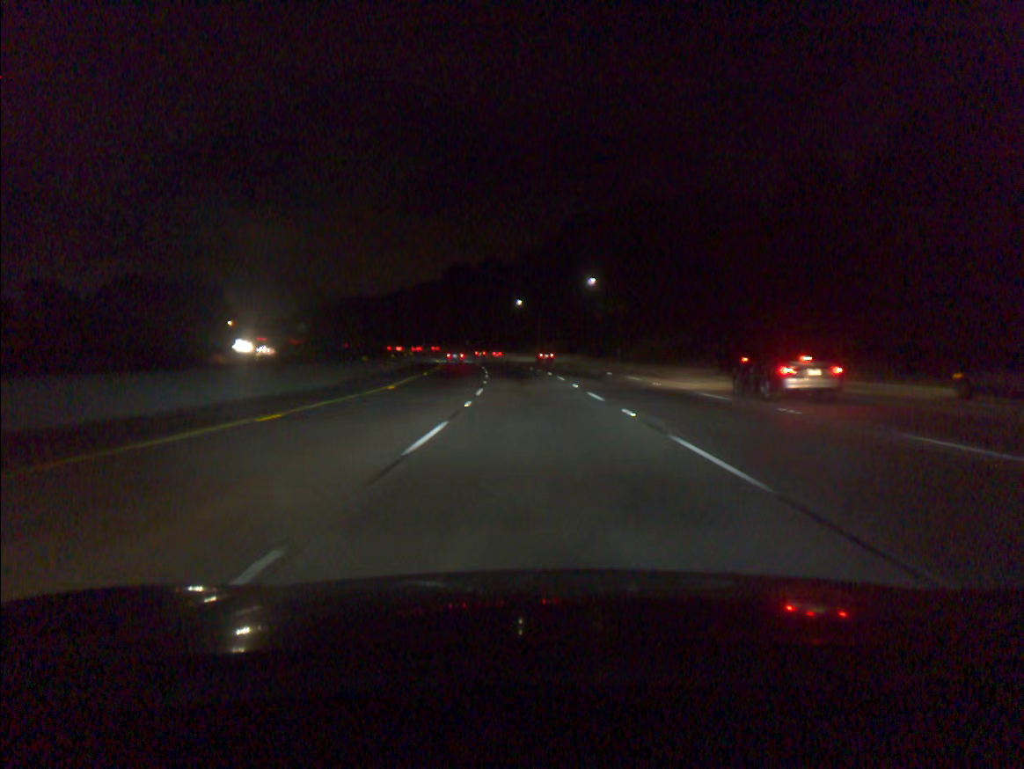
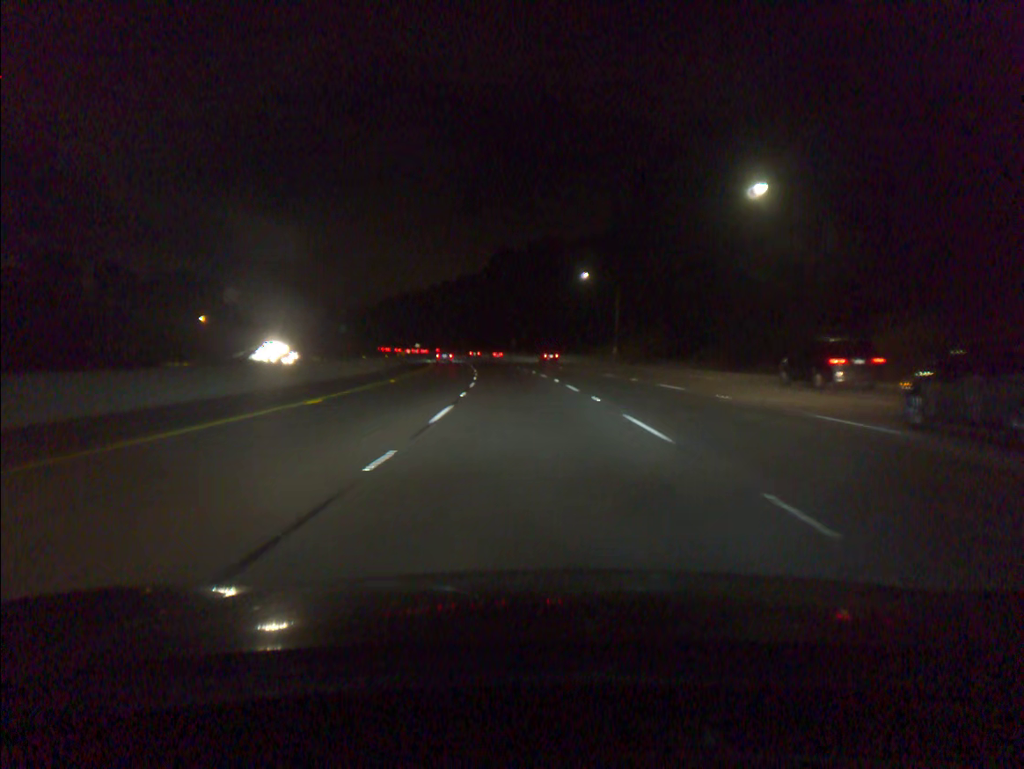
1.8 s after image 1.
(-2.0, +54.4) m; -4°
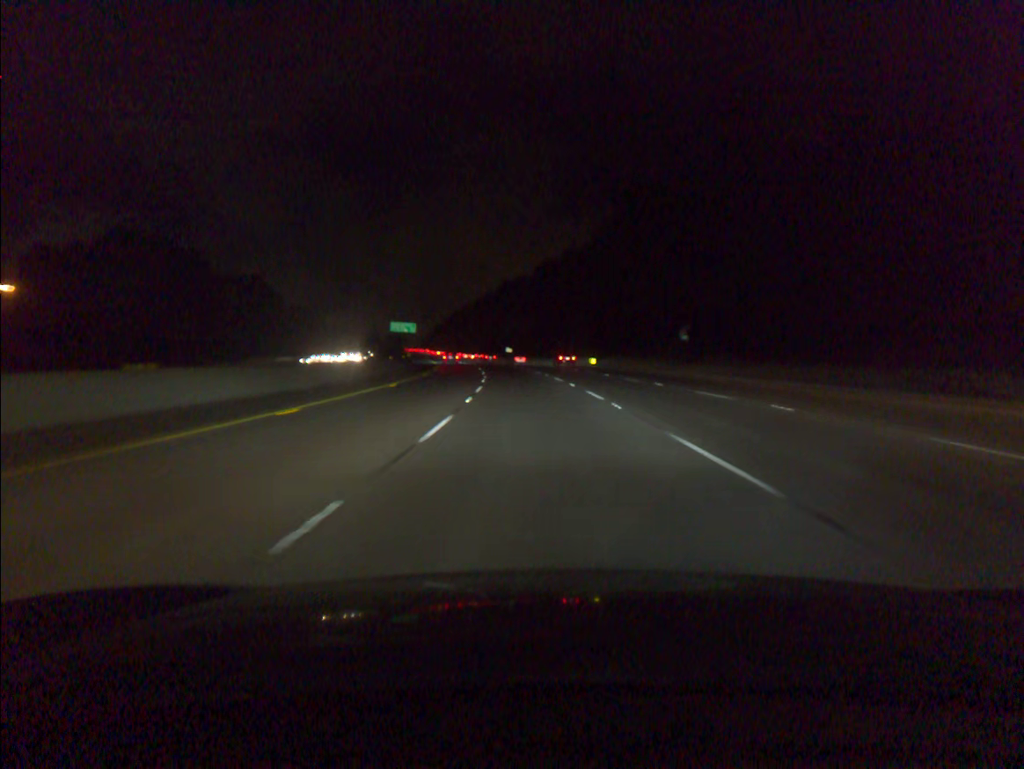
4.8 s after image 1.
(-7.1, +90.7) m; -9°
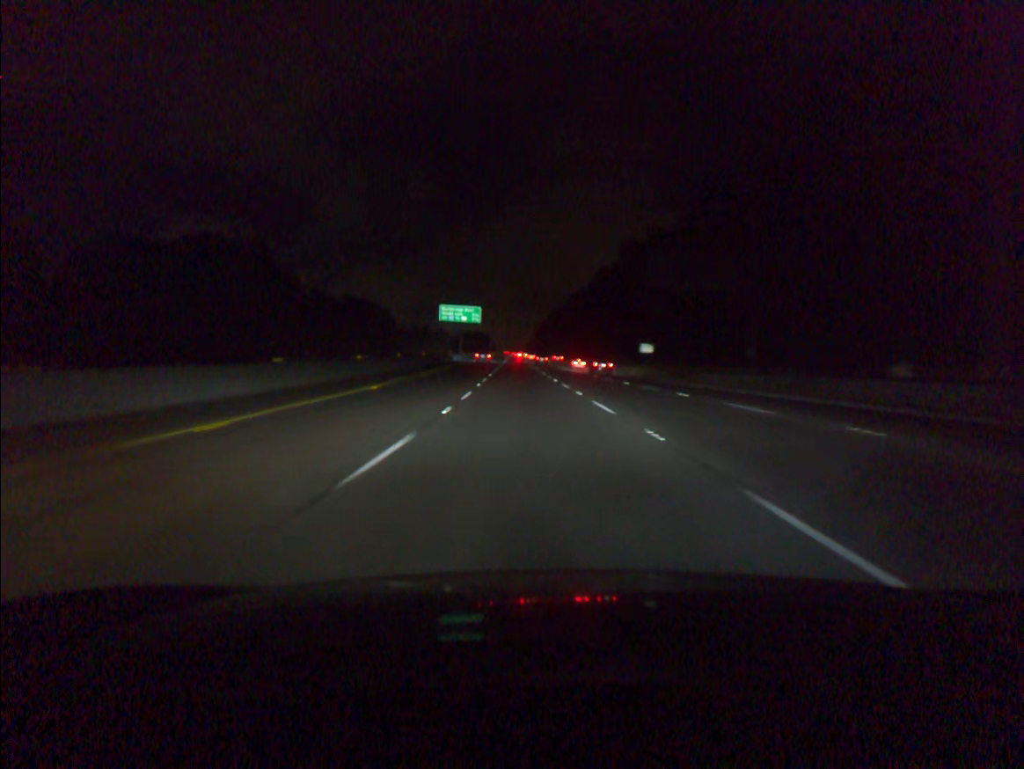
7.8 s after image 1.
(-6.2, +91.2) m; -8°
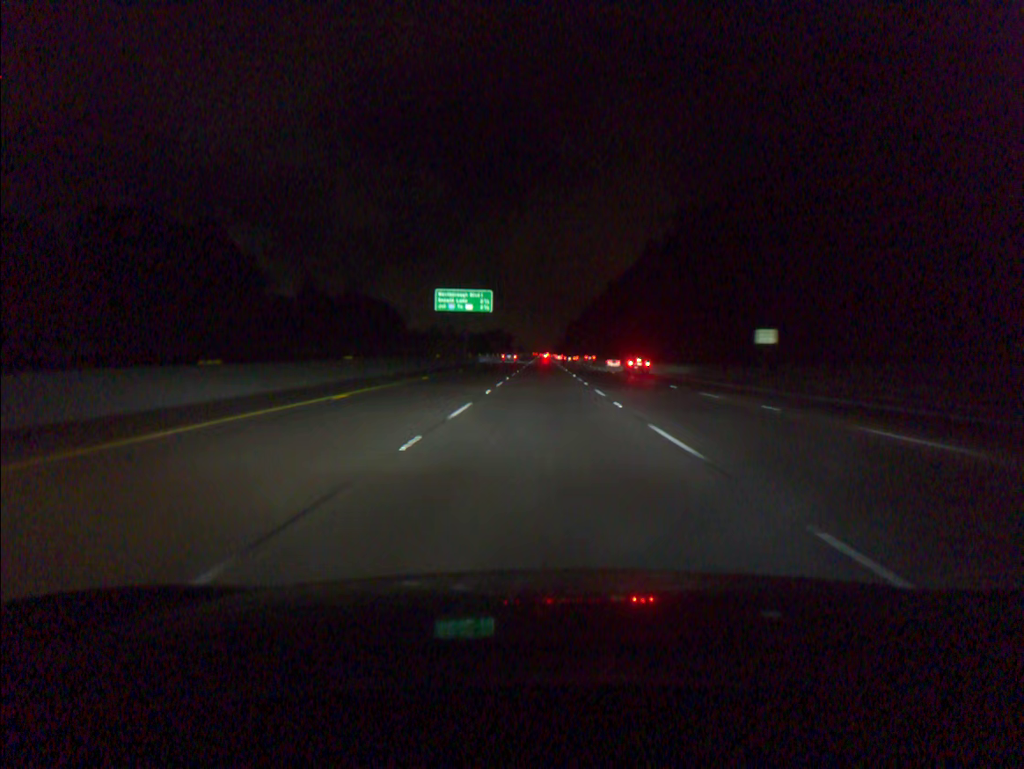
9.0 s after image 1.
(-0.8, +36.6) m; -2°
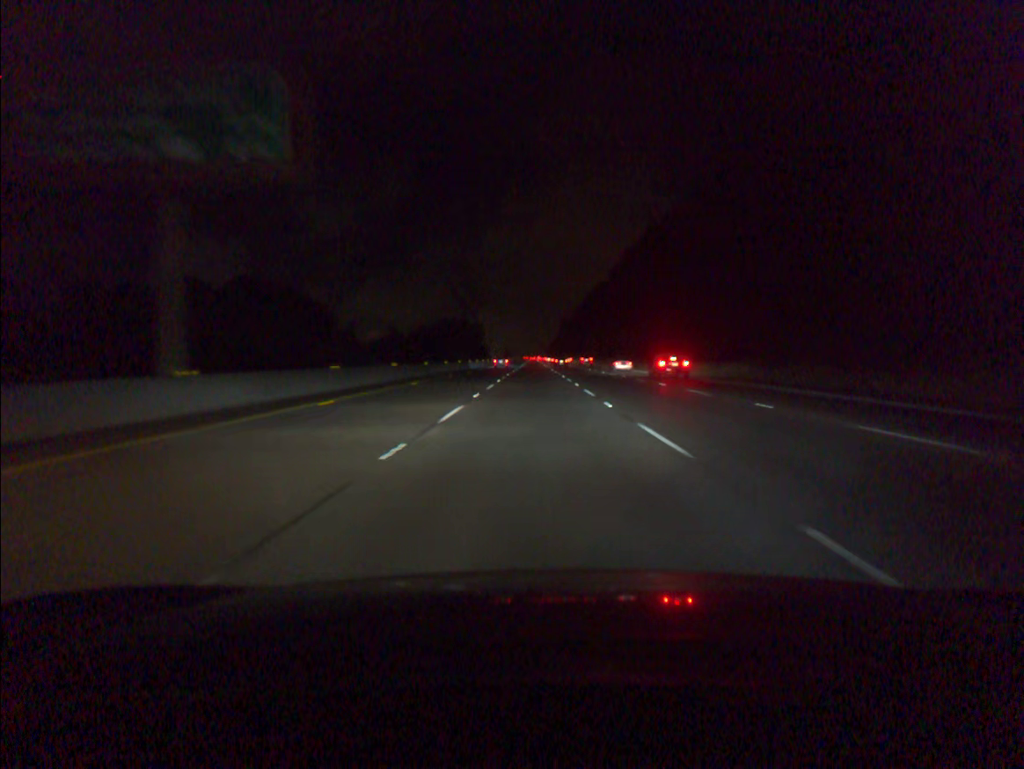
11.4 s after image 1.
(+0.3, +73.2) m; +1°
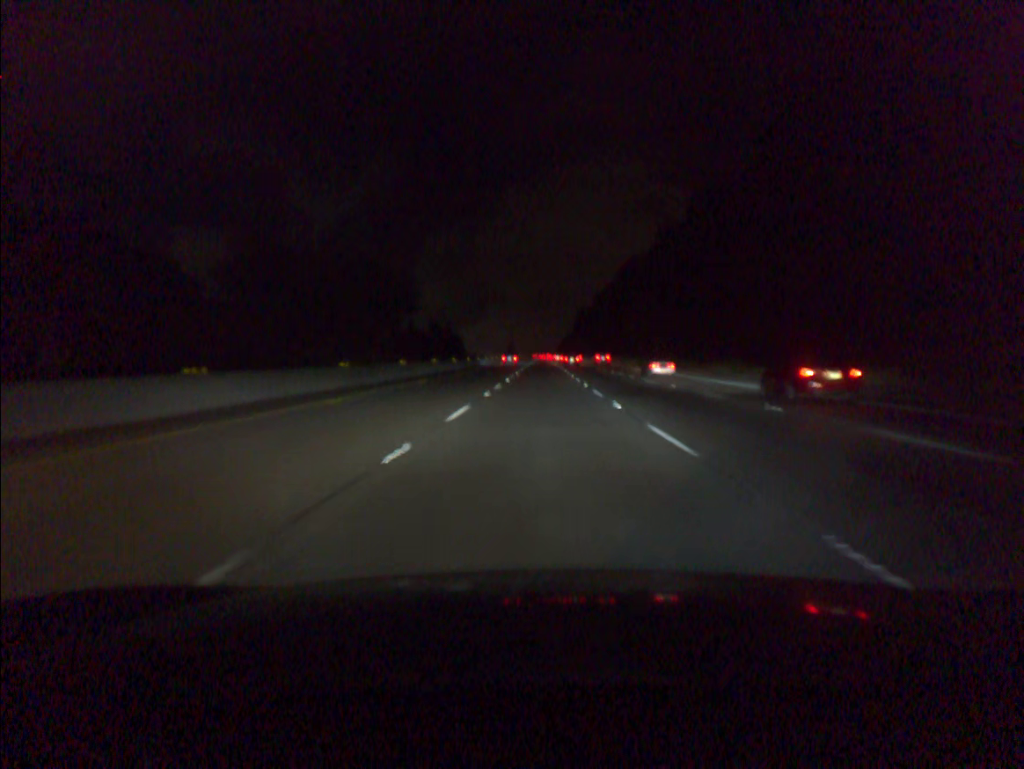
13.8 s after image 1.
(-0.6, +73.1) m; -1°
